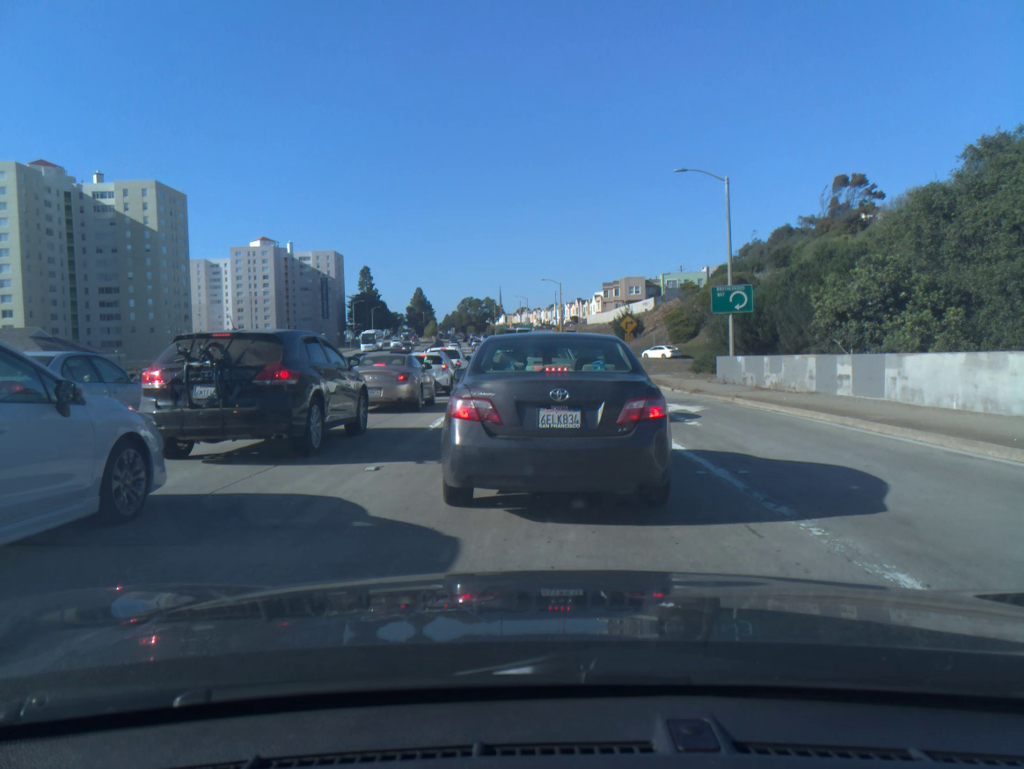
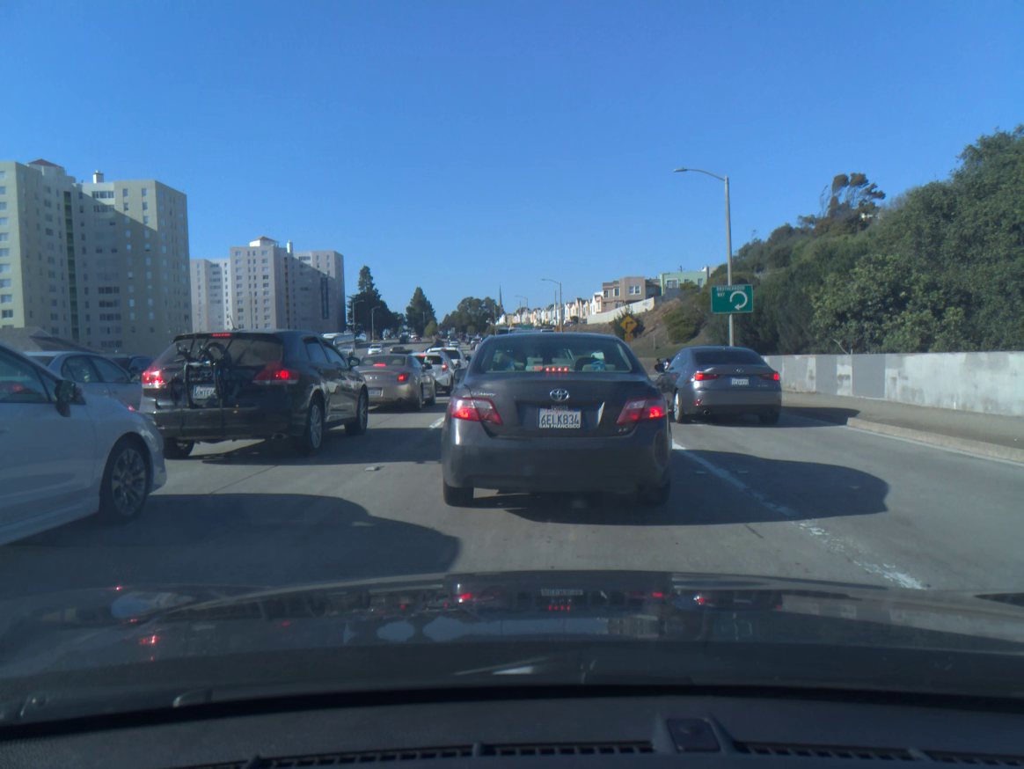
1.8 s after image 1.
(0.0, 0.0) m; 0°
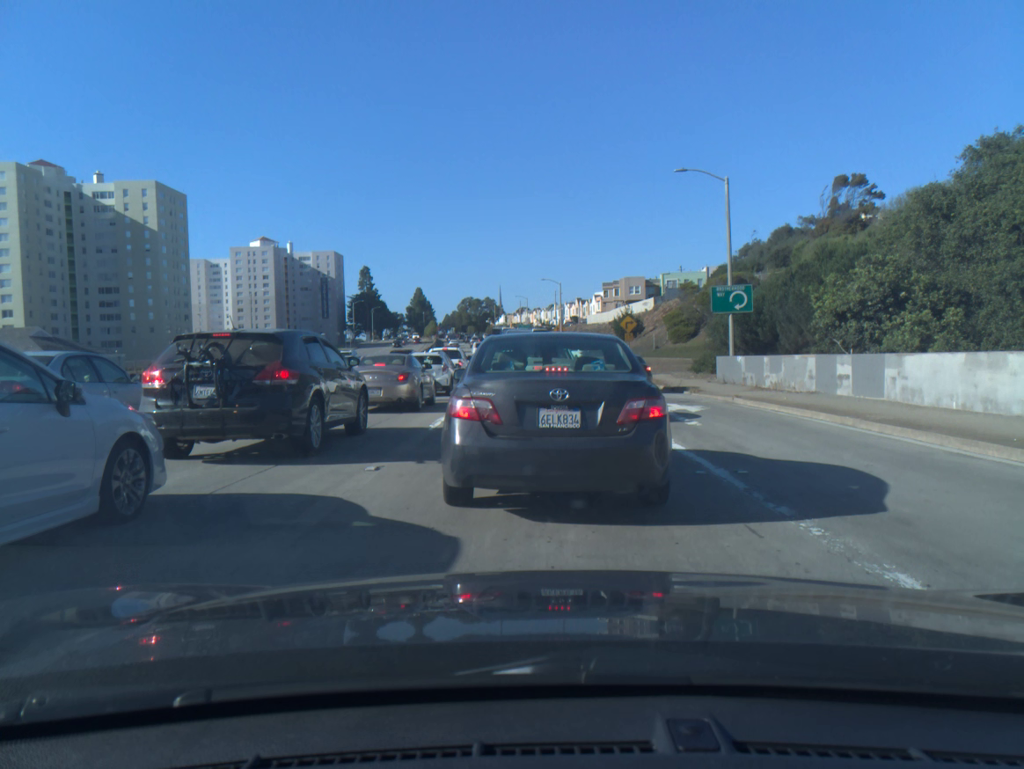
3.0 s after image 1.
(0.0, 0.0) m; 0°
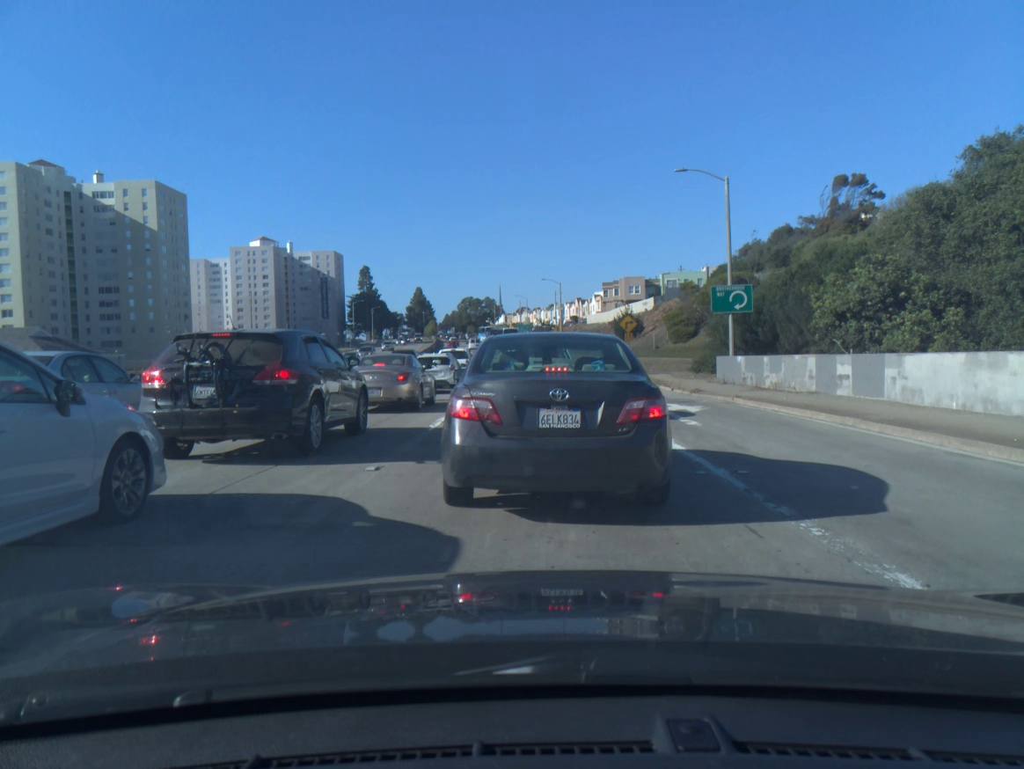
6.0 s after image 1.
(0.0, 0.0) m; 0°
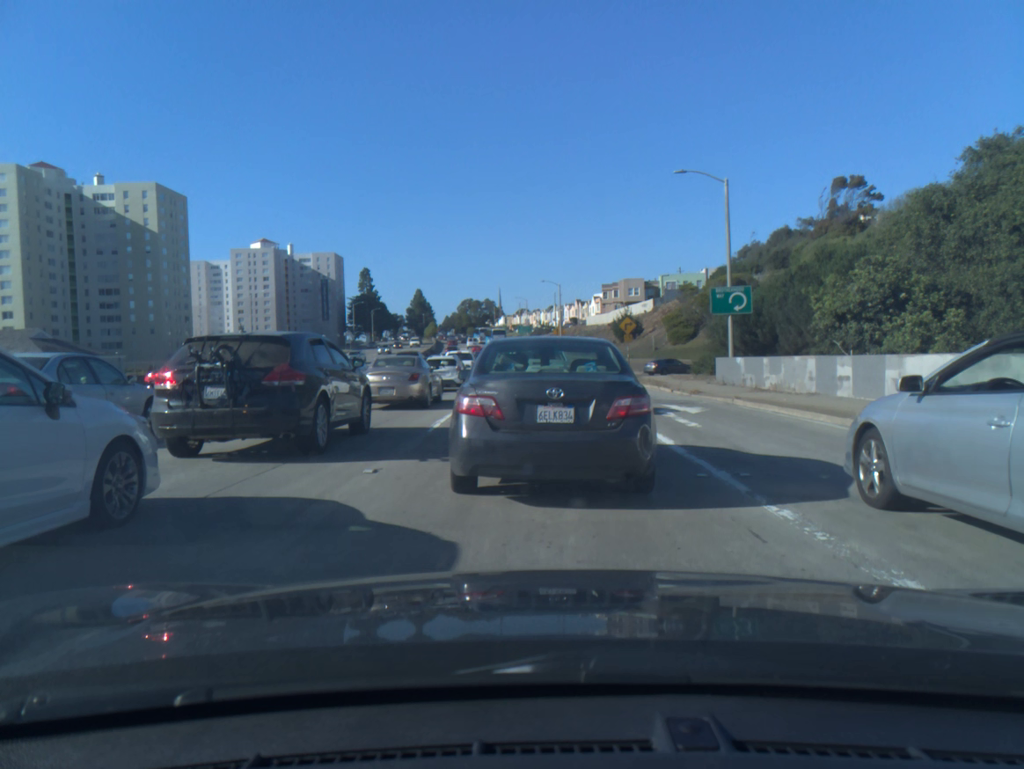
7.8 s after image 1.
(0.0, +0.1) m; 0°
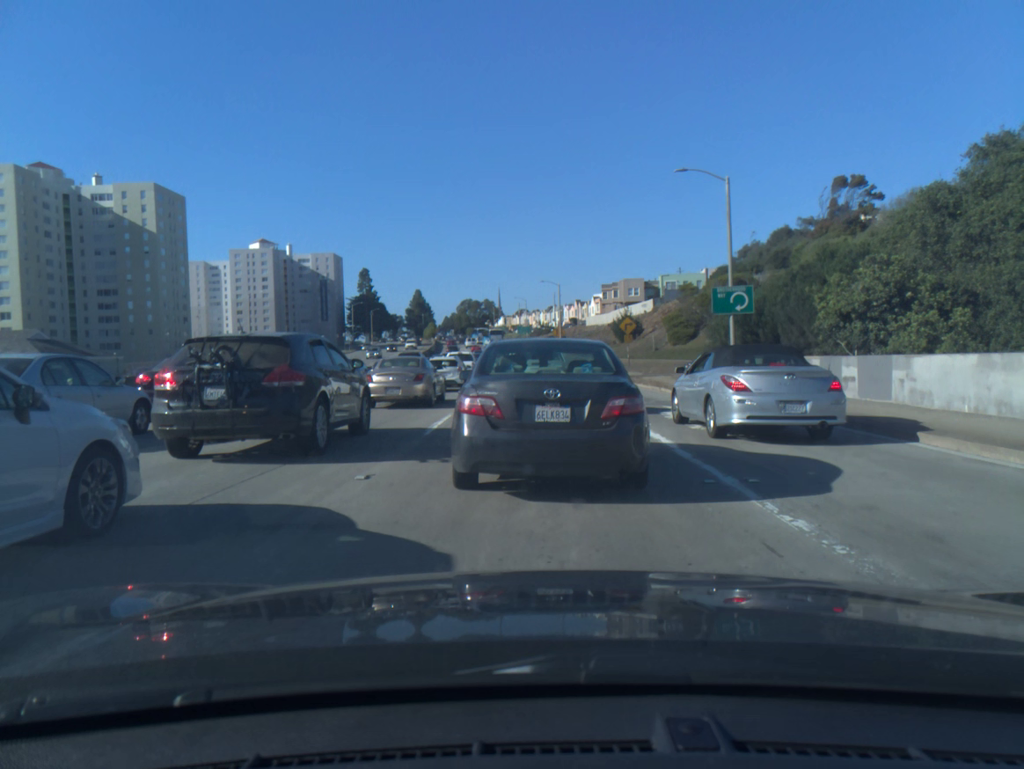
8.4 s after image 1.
(0.0, +0.3) m; 0°
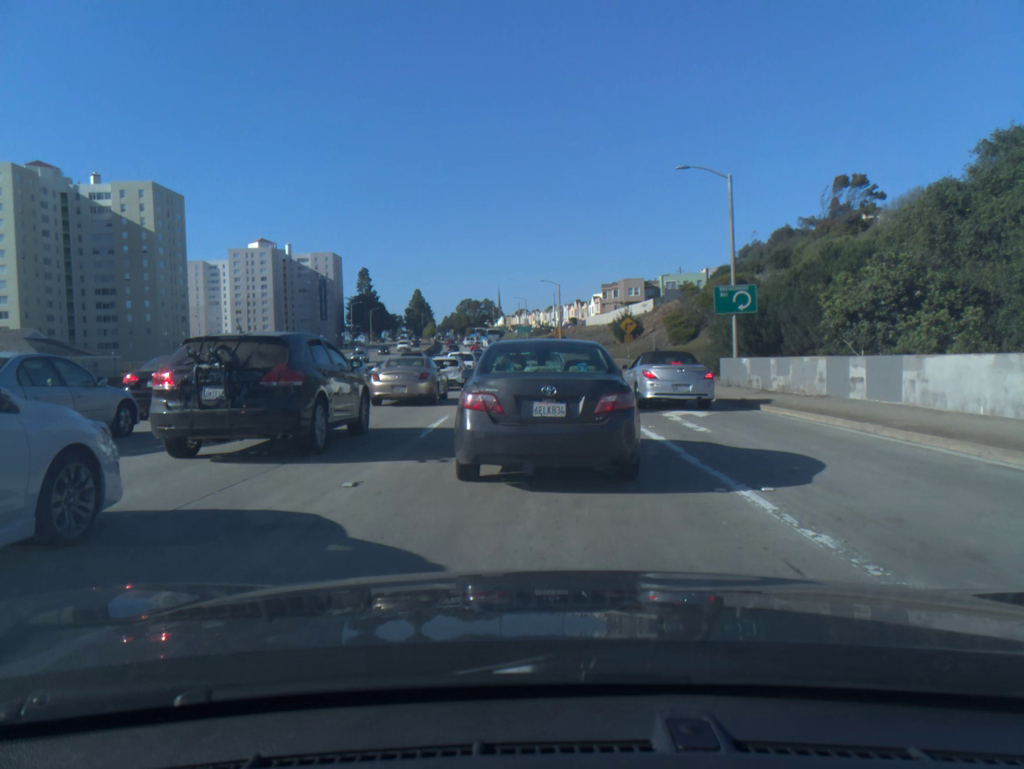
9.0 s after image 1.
(0.0, +0.5) m; 0°
